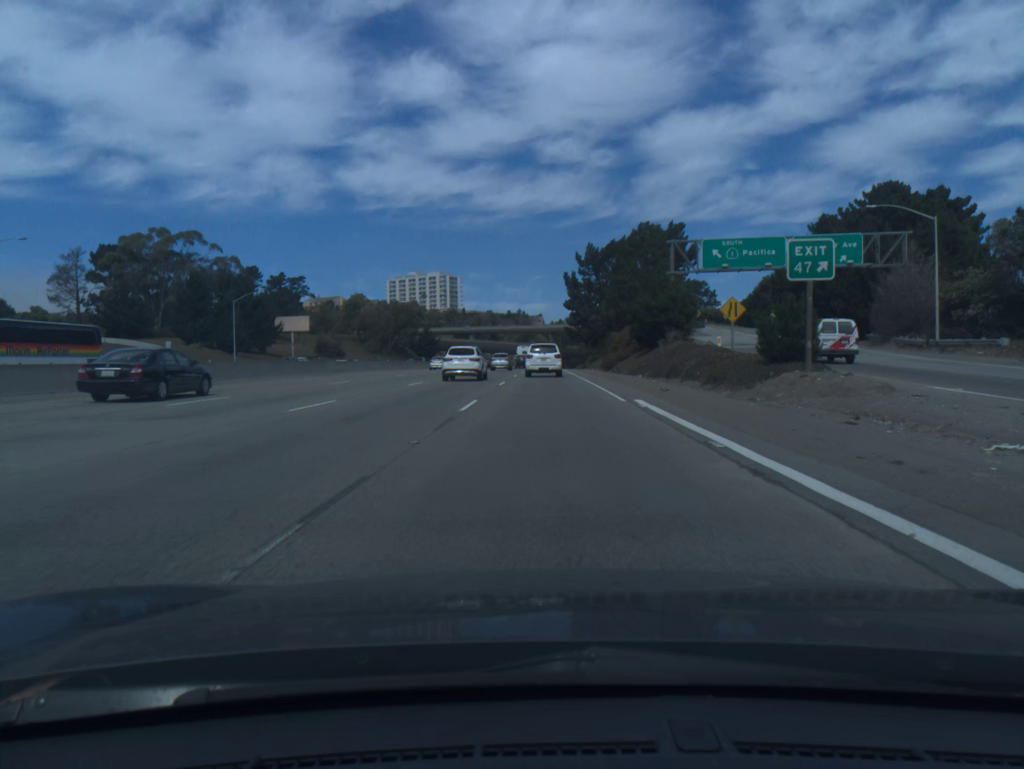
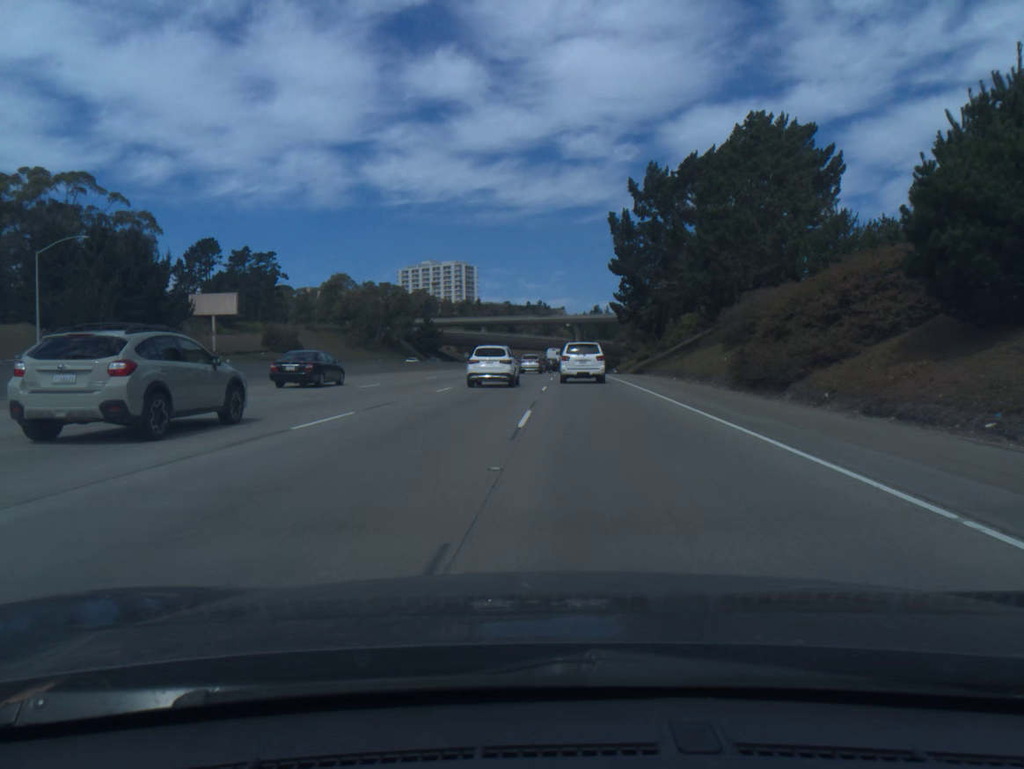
(-0.7, +47.0) m; -1°
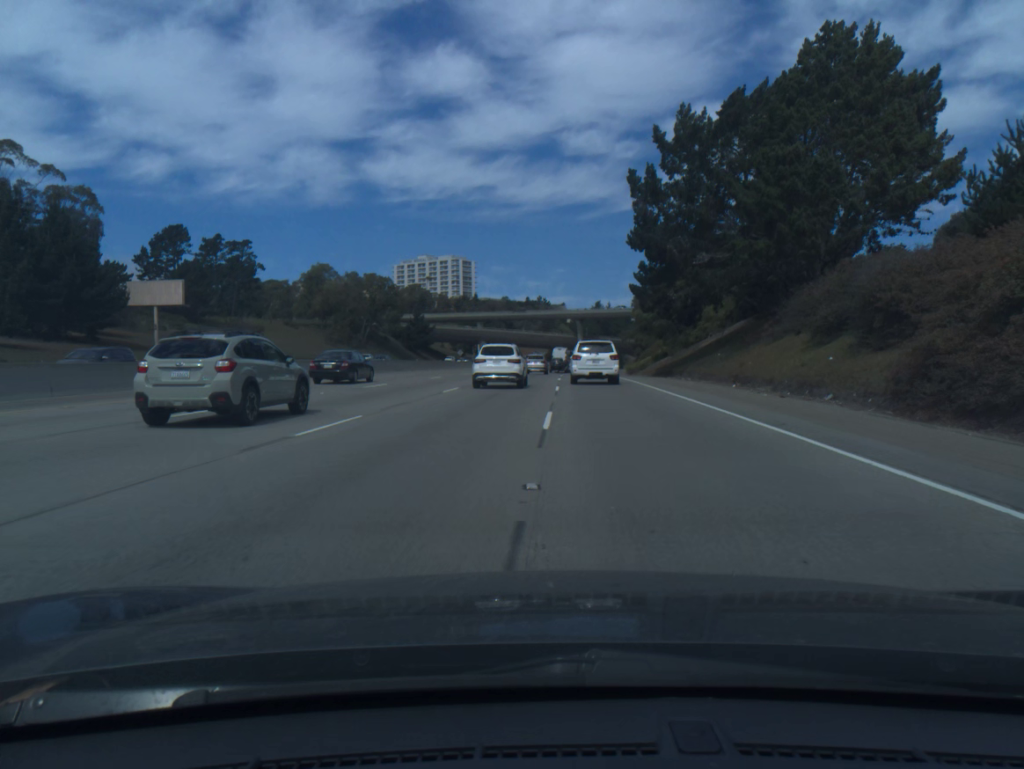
(0.0, +15.4) m; 0°
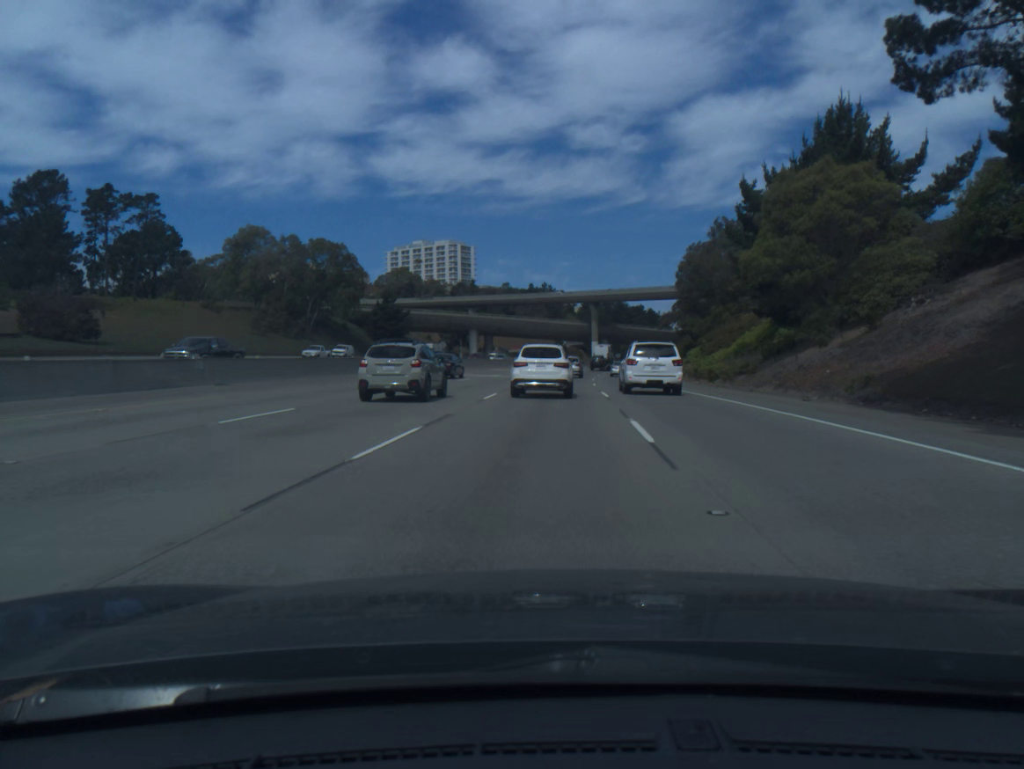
(0.0, +45.2) m; 0°
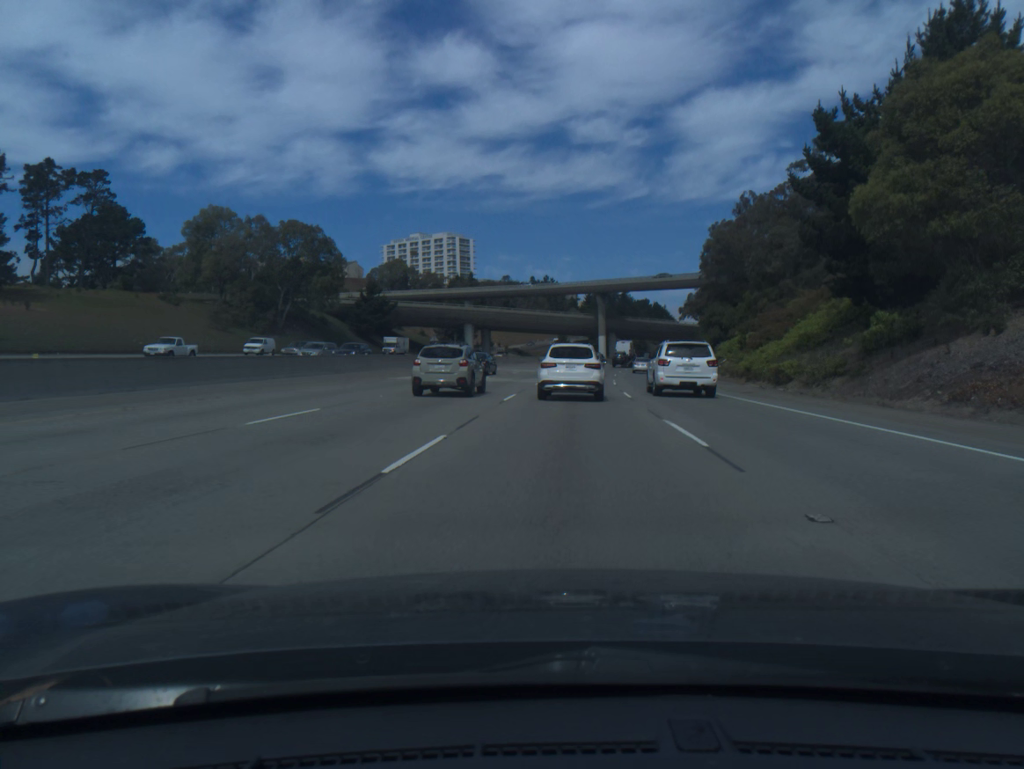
(0.0, +14.9) m; 0°
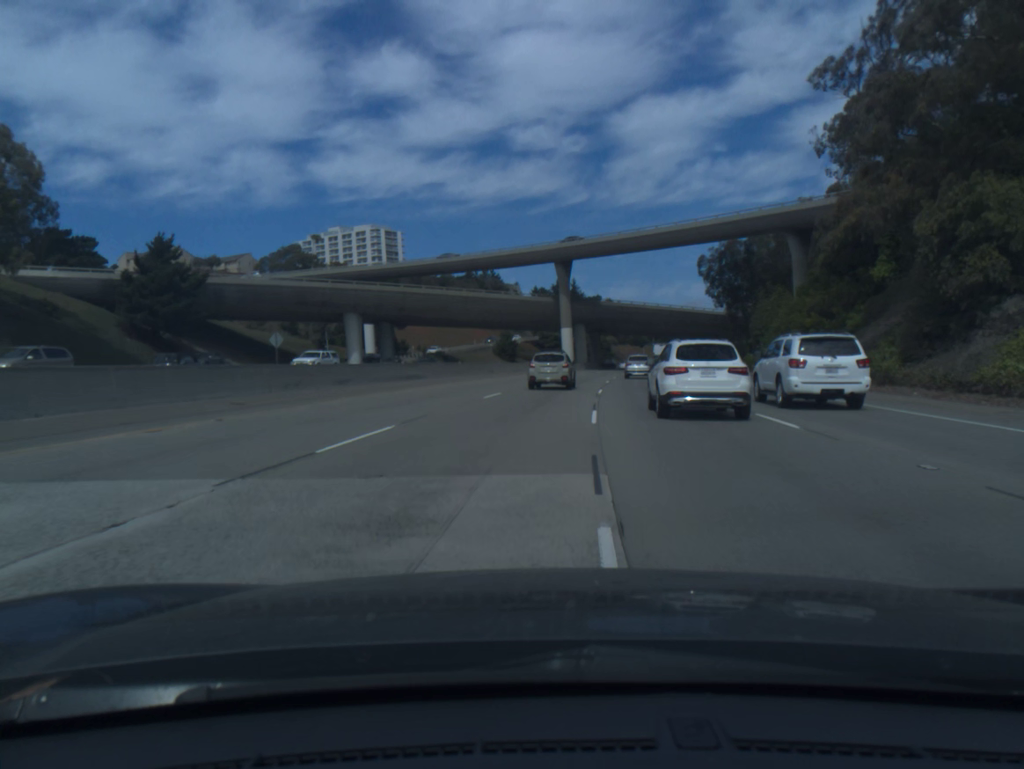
(+1.7, +61.0) m; +4°
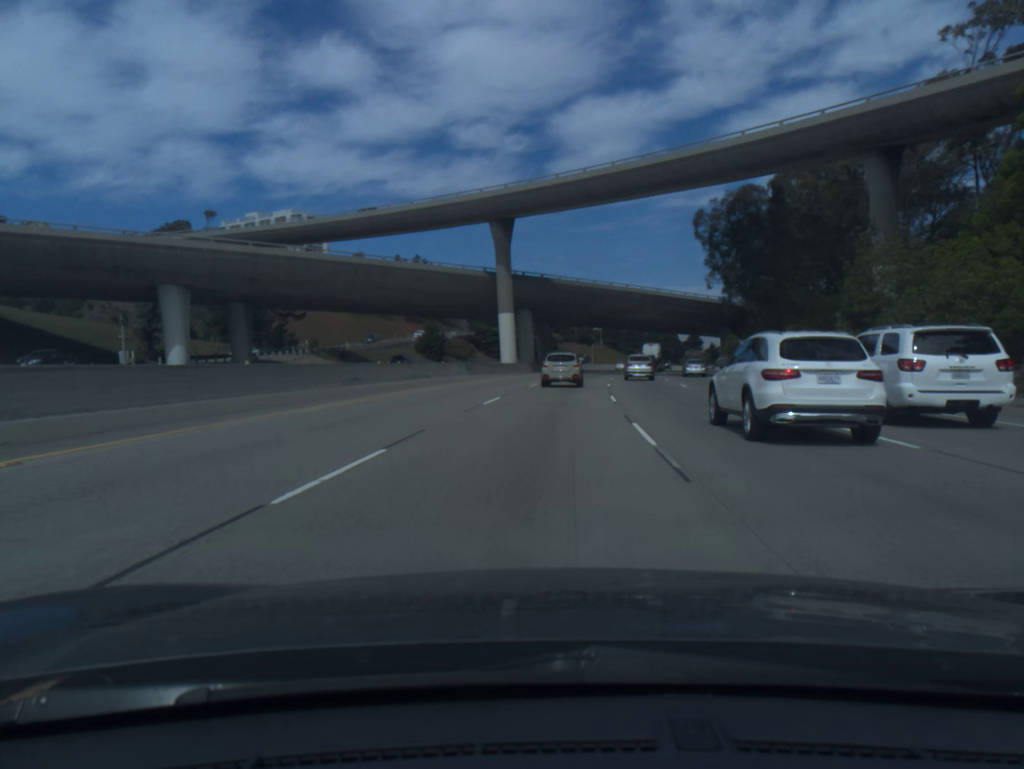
(+1.2, +32.9) m; +4°
